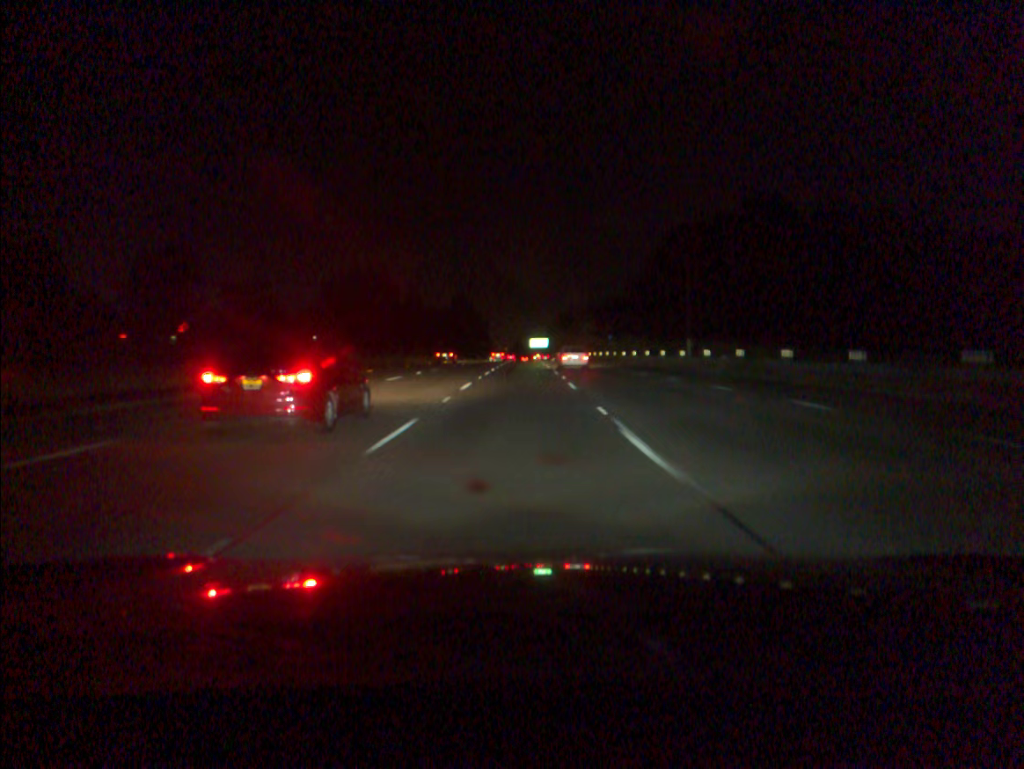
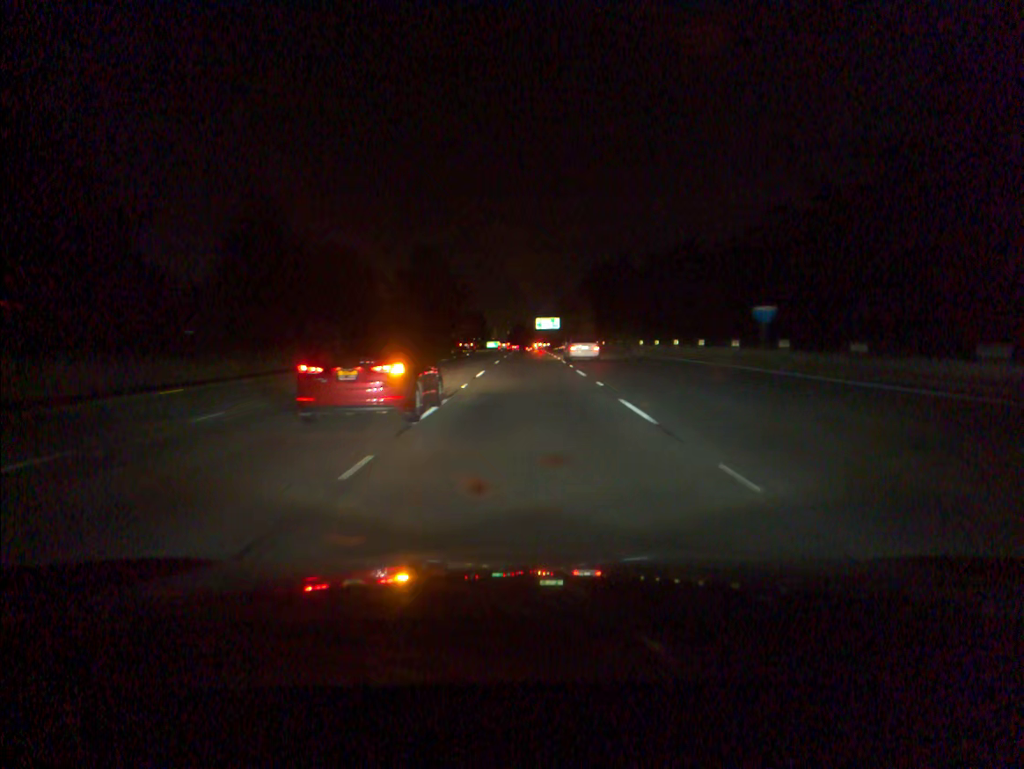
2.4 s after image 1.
(-0.1, +70.8) m; 0°
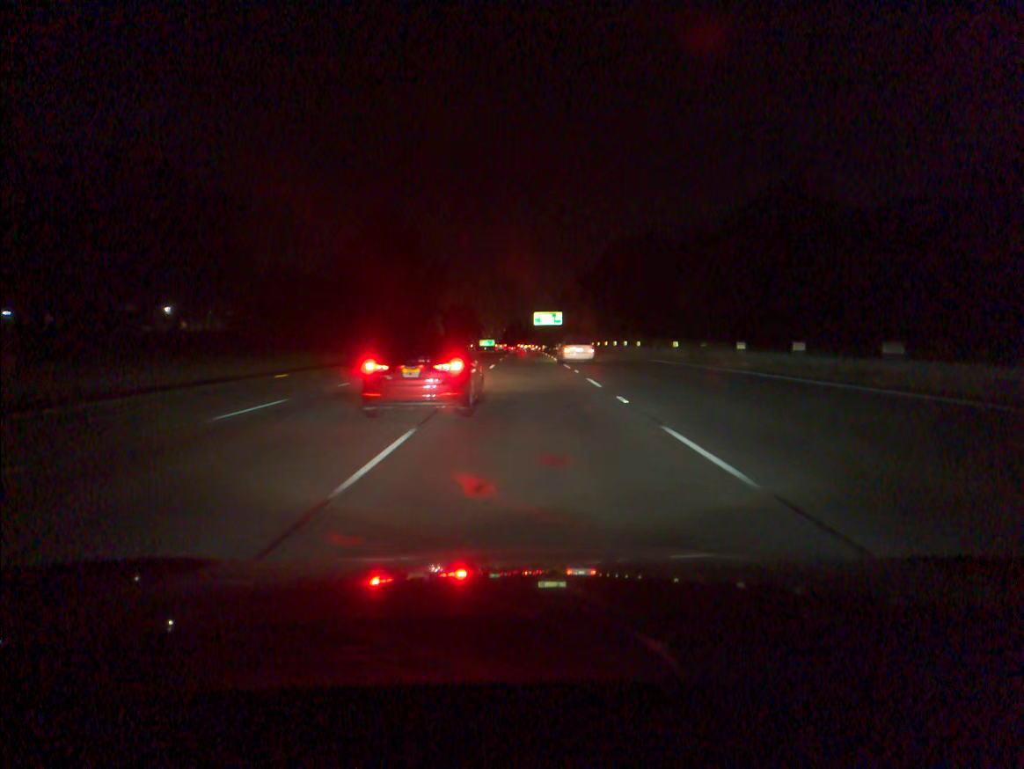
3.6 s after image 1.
(0.0, +34.6) m; 0°
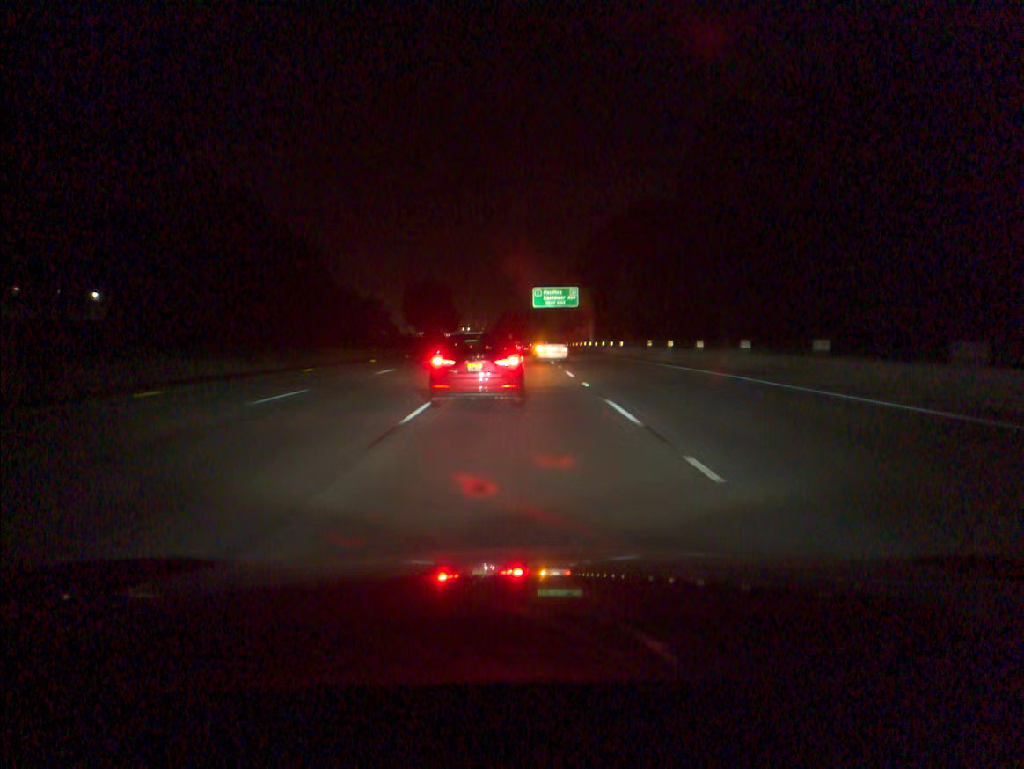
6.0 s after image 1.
(+0.2, +67.8) m; 0°
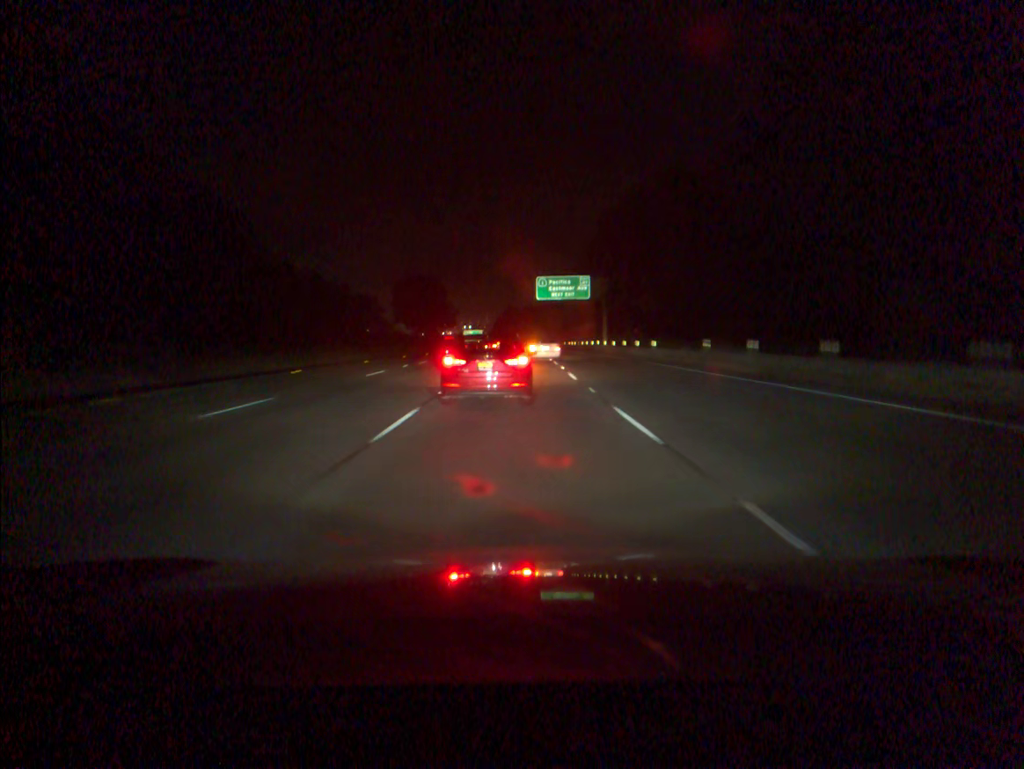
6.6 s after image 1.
(0.0, +16.6) m; 0°
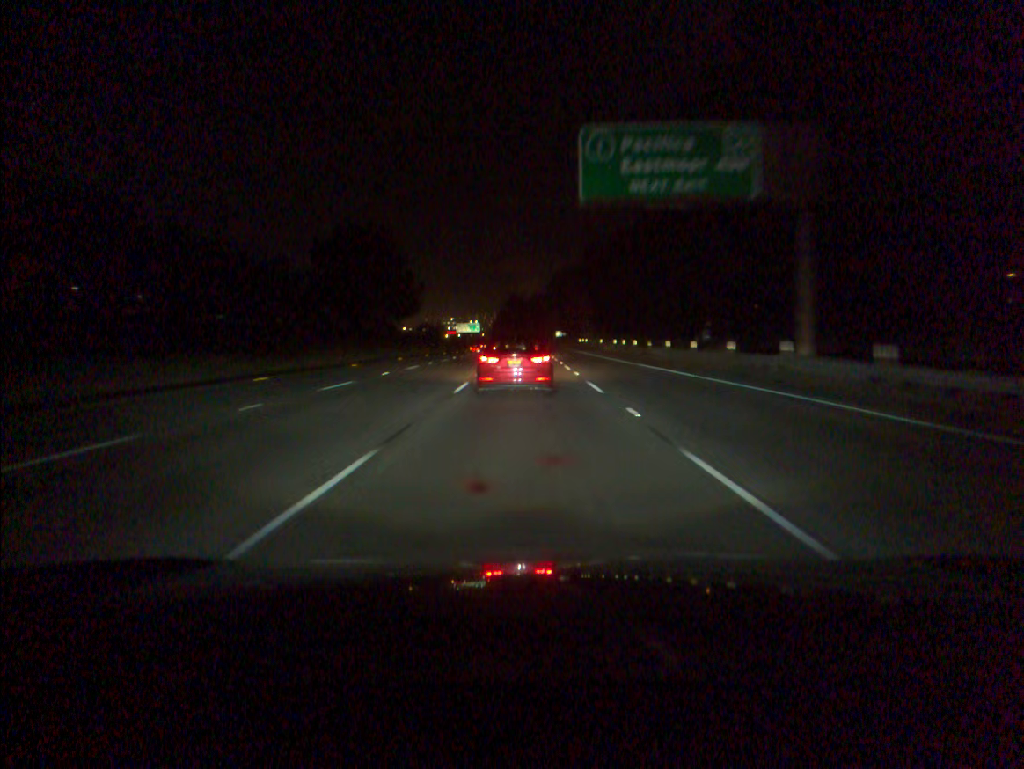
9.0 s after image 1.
(-0.3, +63.9) m; -1°
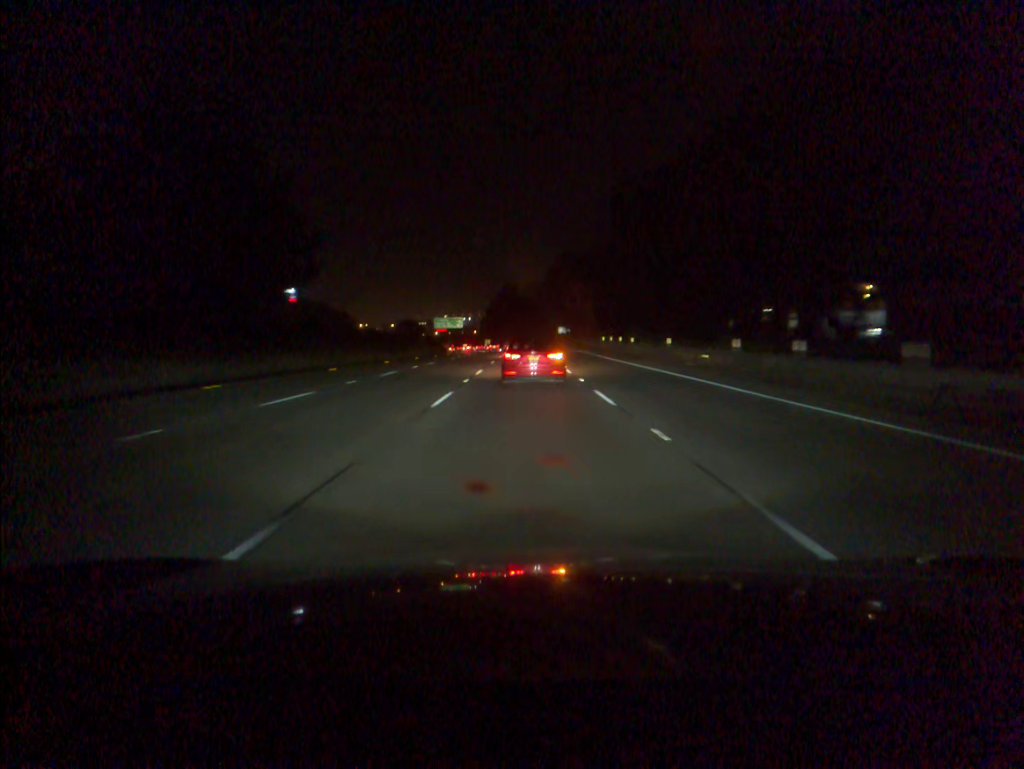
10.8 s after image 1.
(+0.2, +47.4) m; 0°
